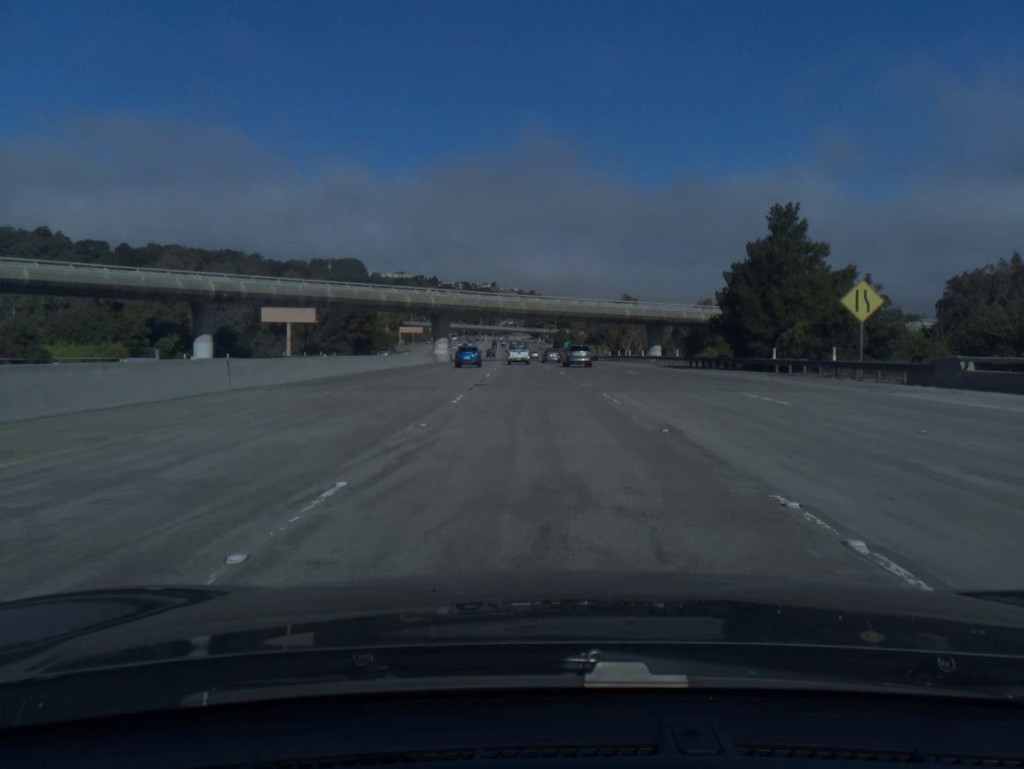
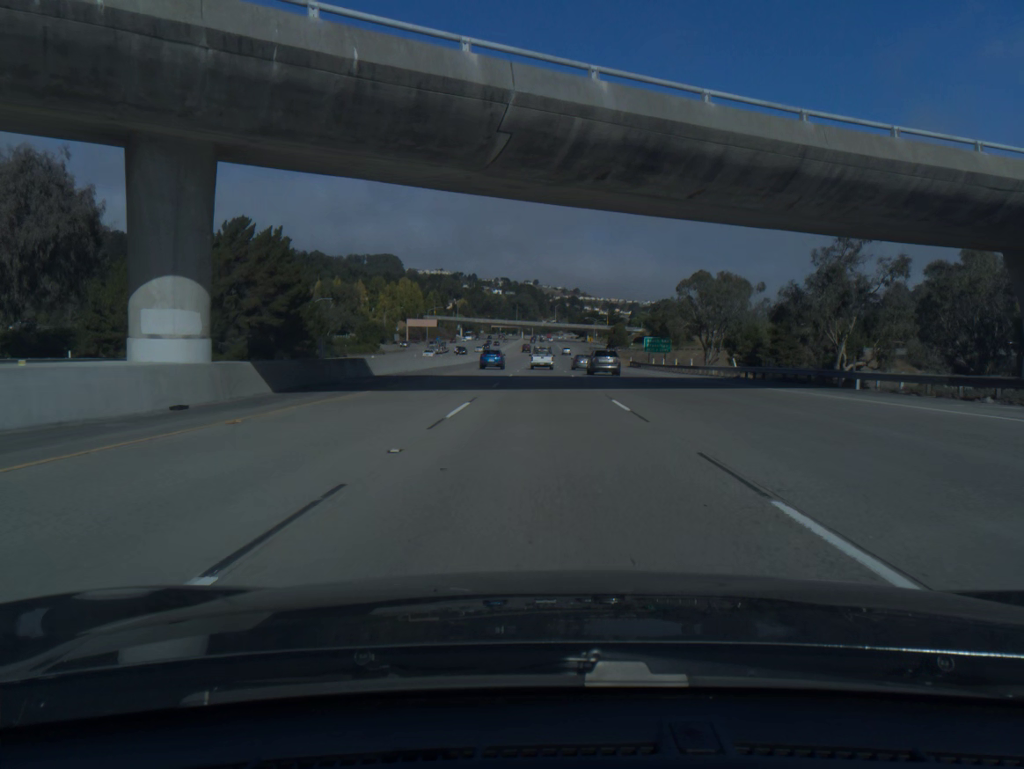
(-2.5, +80.5) m; -3°
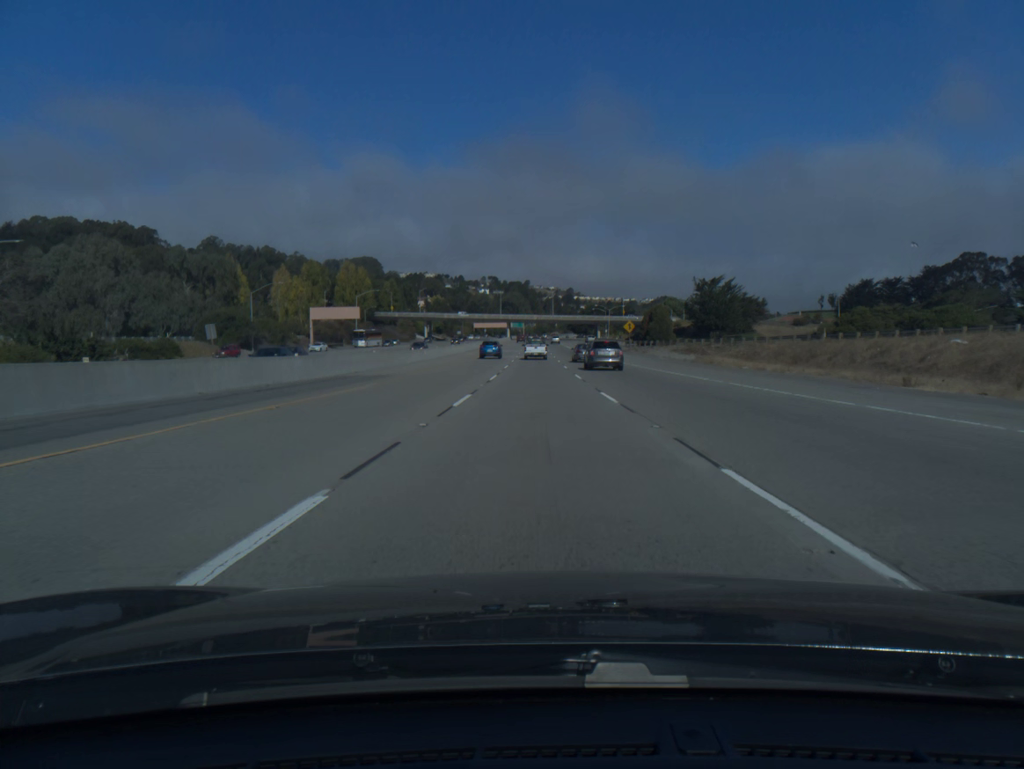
(+0.2, +100.1) m; 0°
